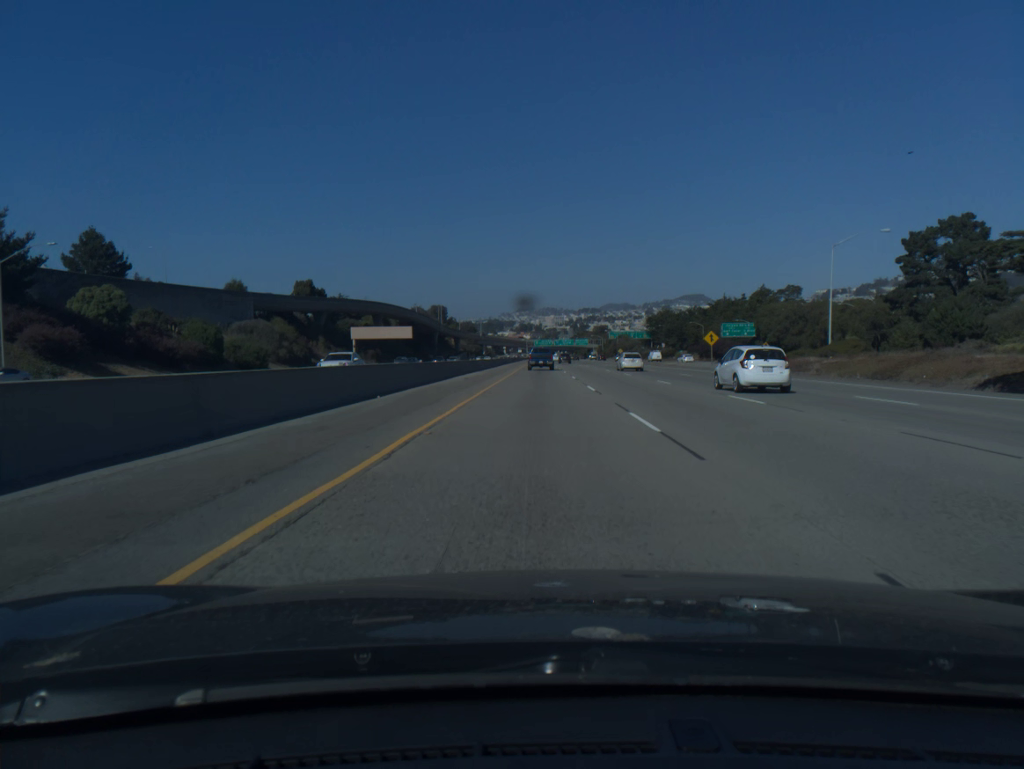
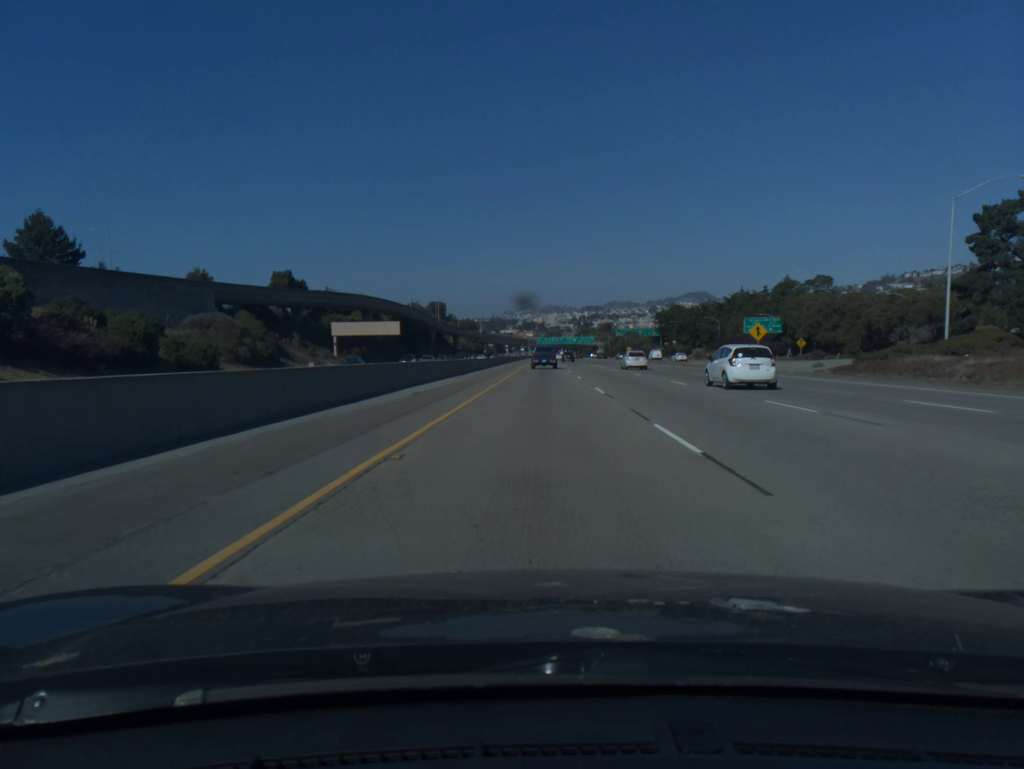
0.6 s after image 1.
(0.0, +17.5) m; 0°
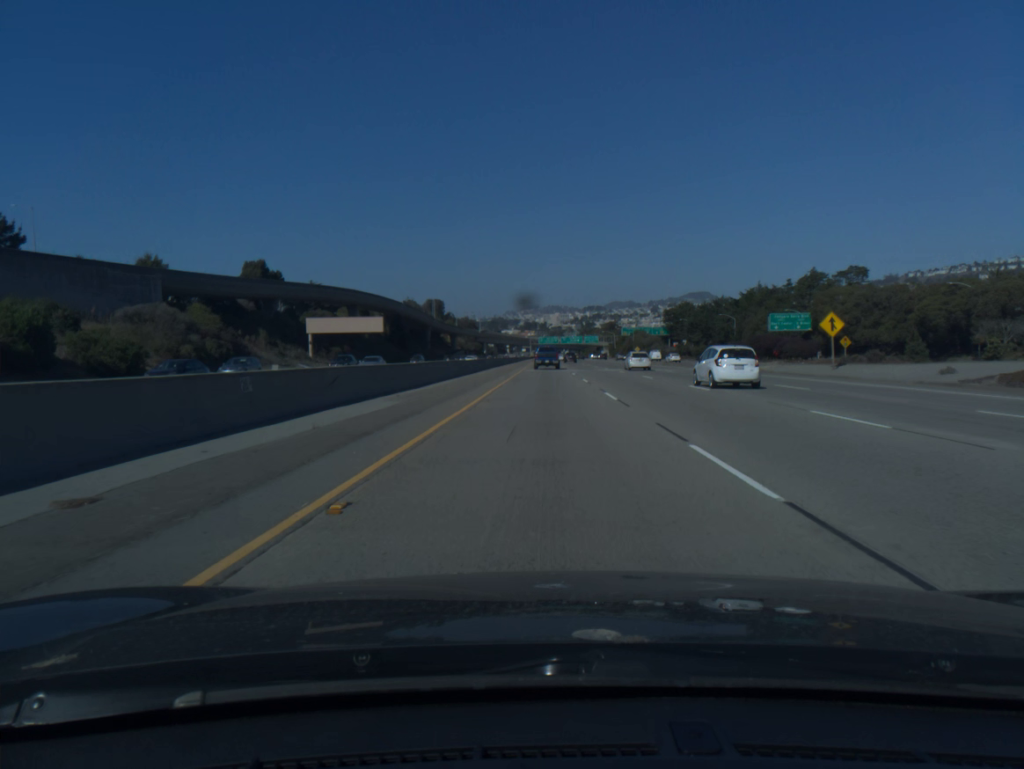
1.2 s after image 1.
(0.0, +17.5) m; 0°
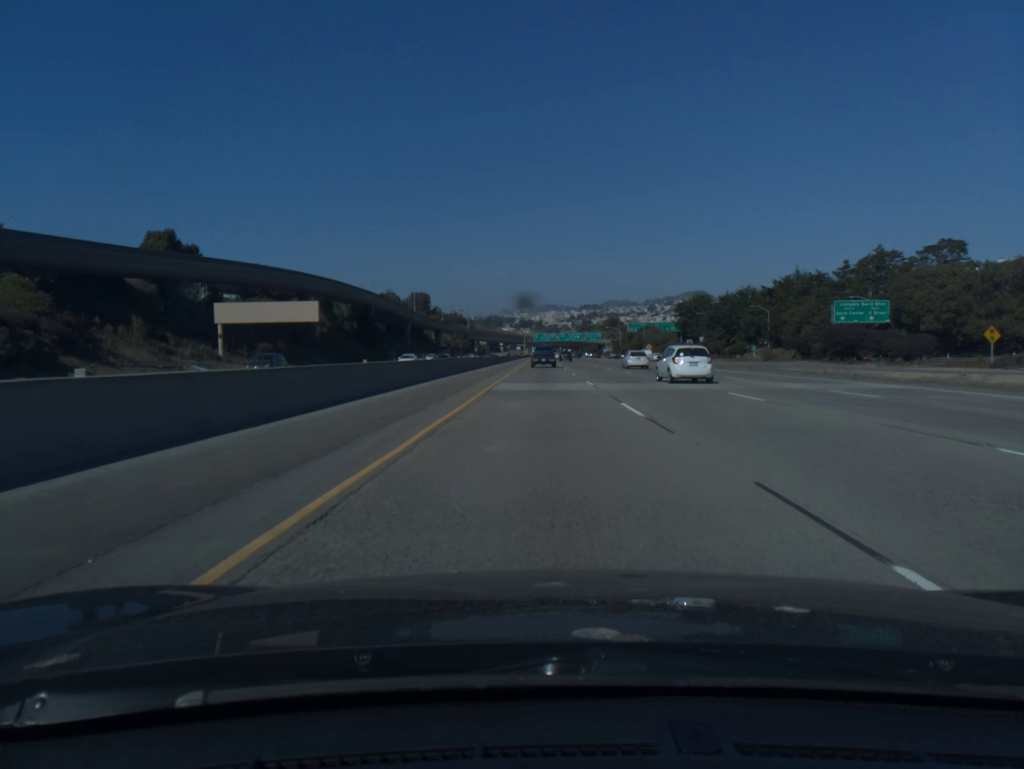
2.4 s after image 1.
(+0.1, +35.2) m; 0°
